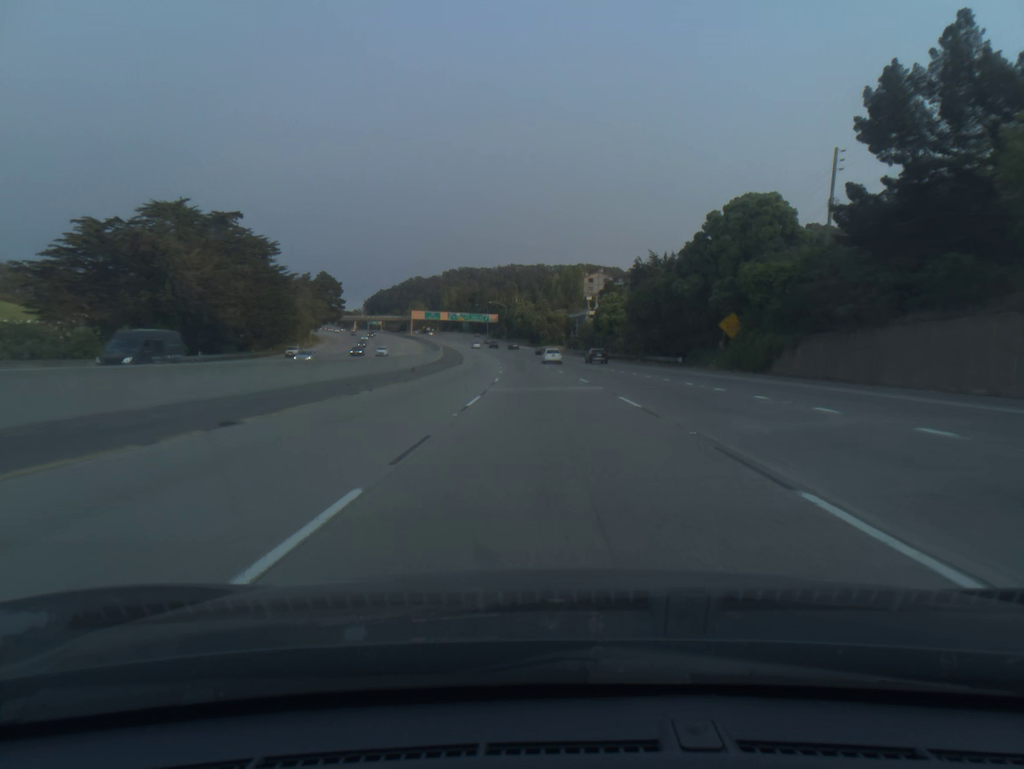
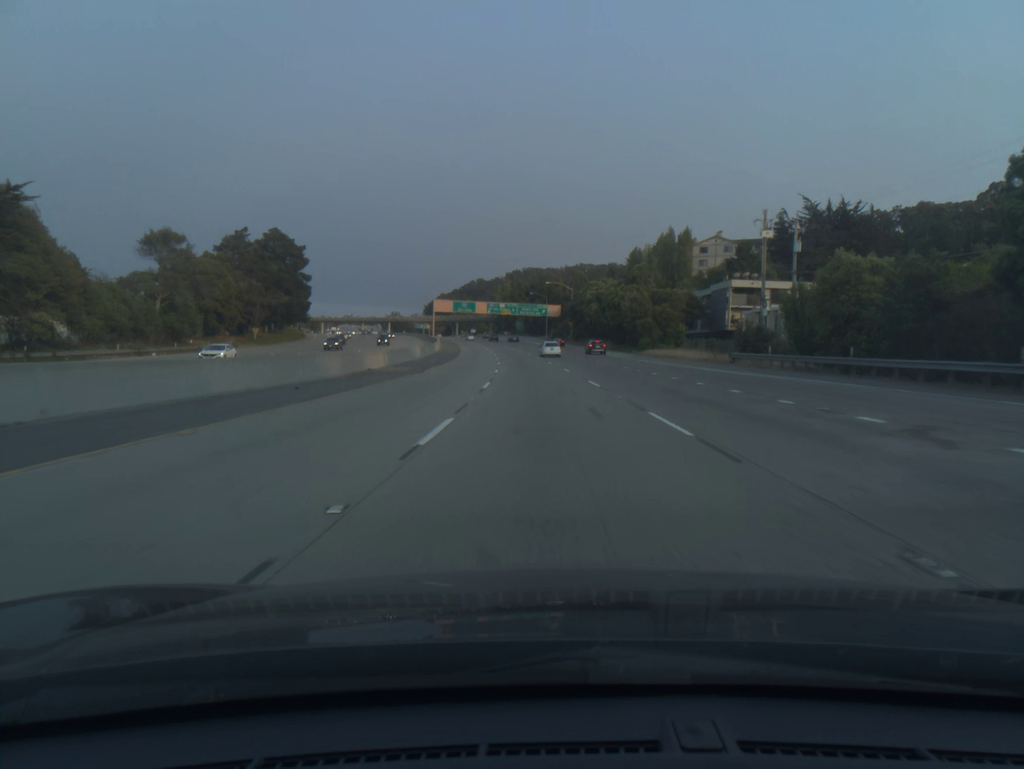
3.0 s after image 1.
(-3.8, +91.5) m; -5°
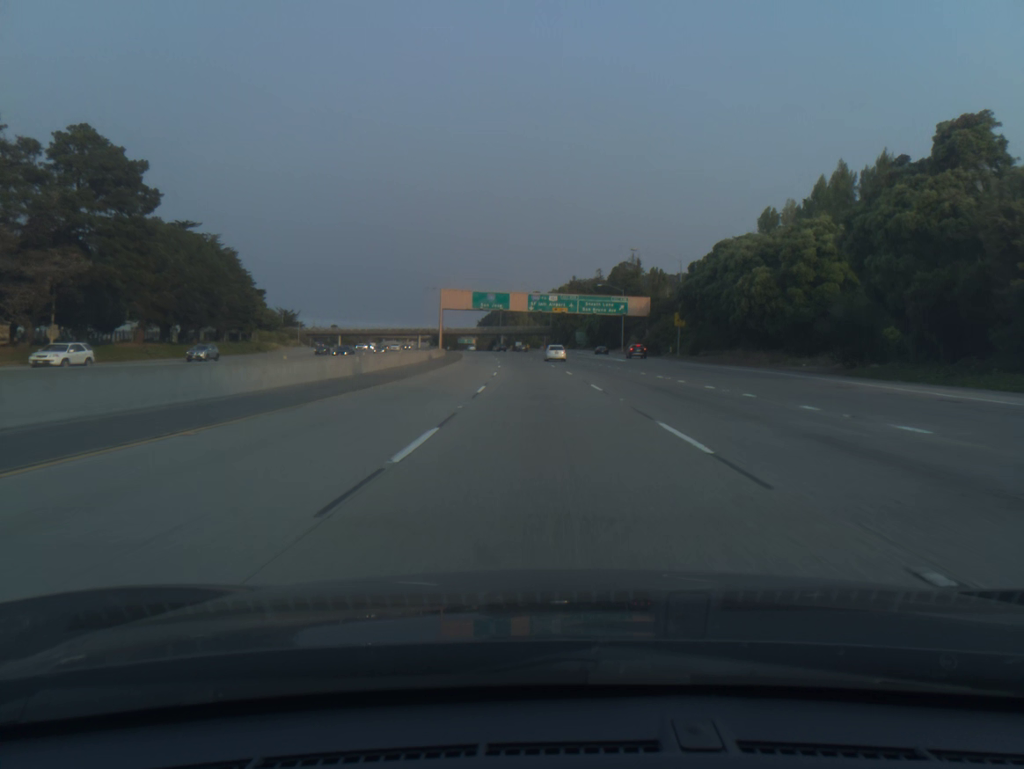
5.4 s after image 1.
(-2.6, +72.9) m; -4°
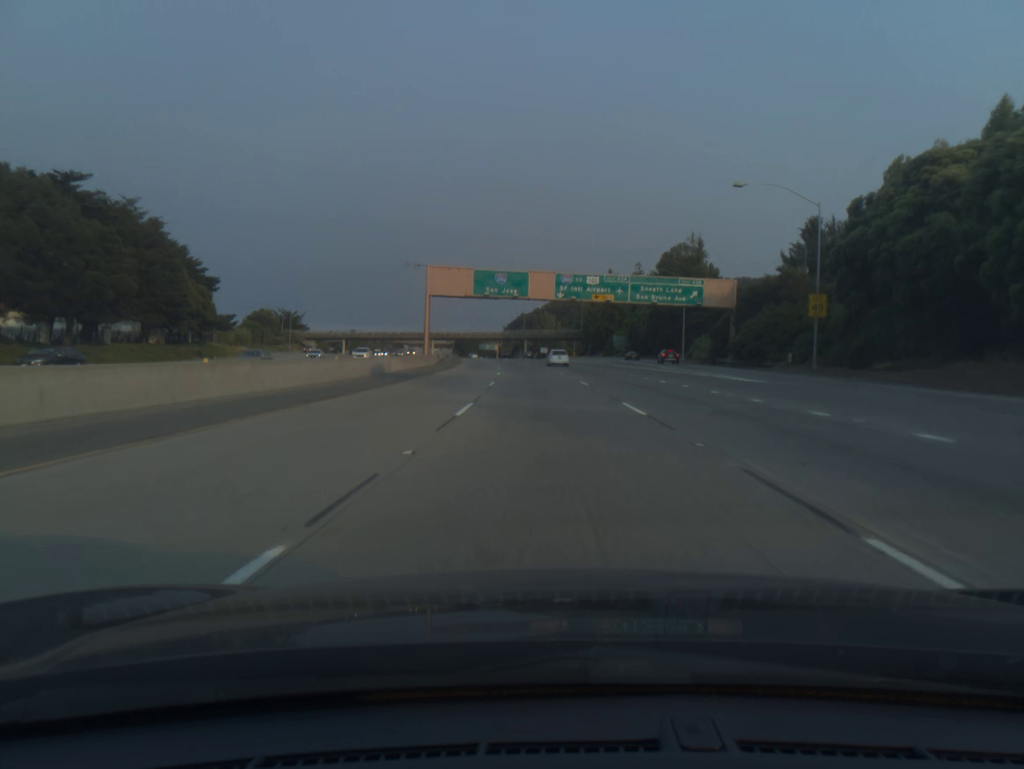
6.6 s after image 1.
(-0.7, +36.3) m; -2°
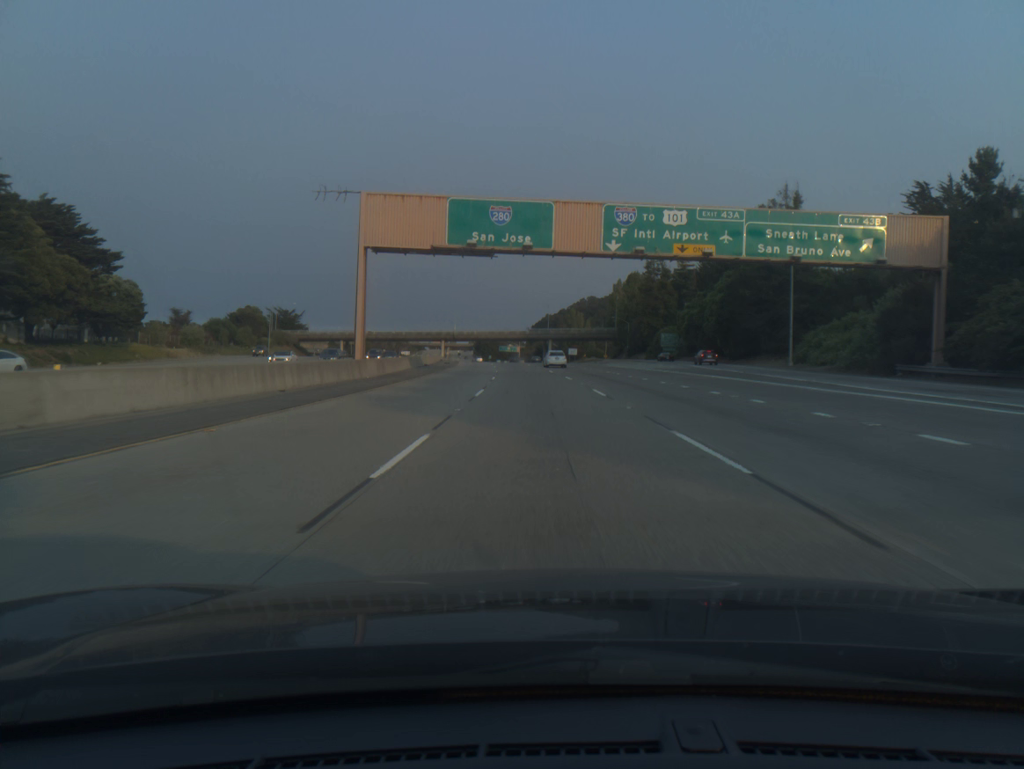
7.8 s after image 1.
(-0.6, +36.2) m; -2°
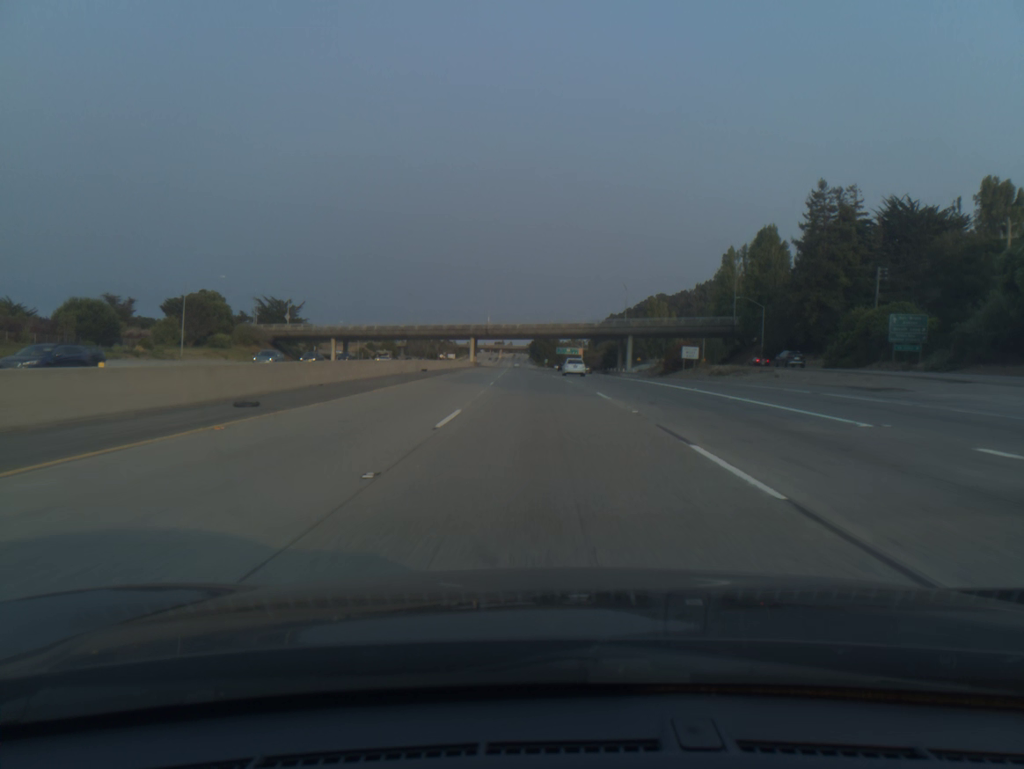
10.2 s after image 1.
(-2.6, +72.6) m; -4°
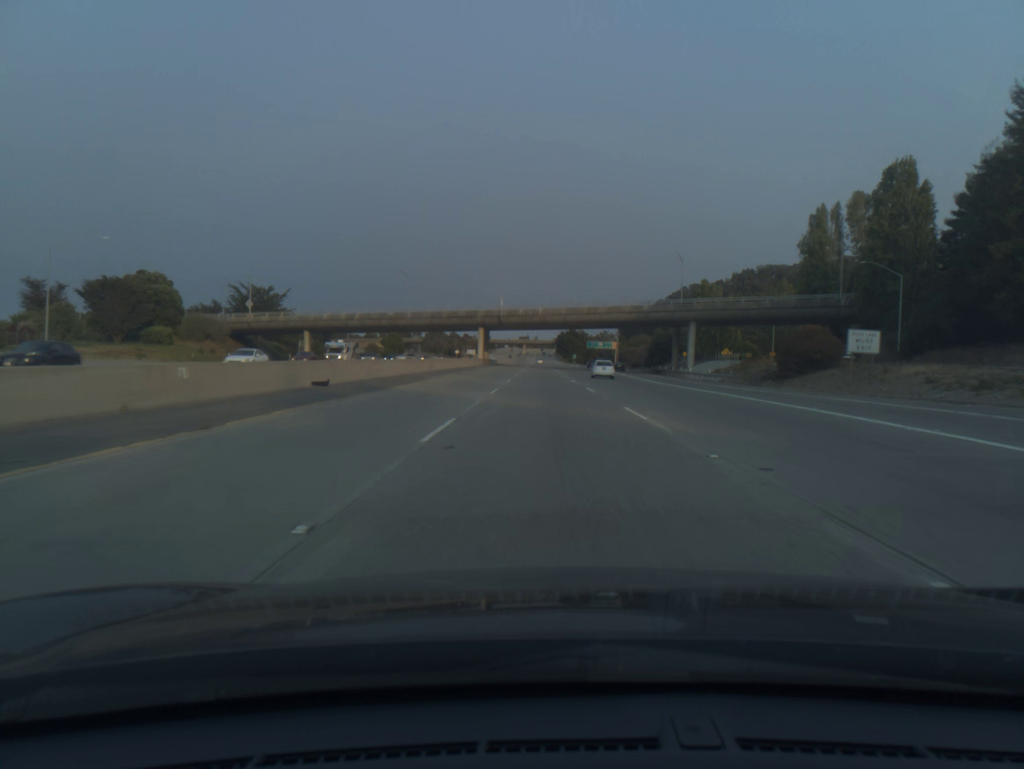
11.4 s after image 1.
(-0.6, +37.0) m; -2°
